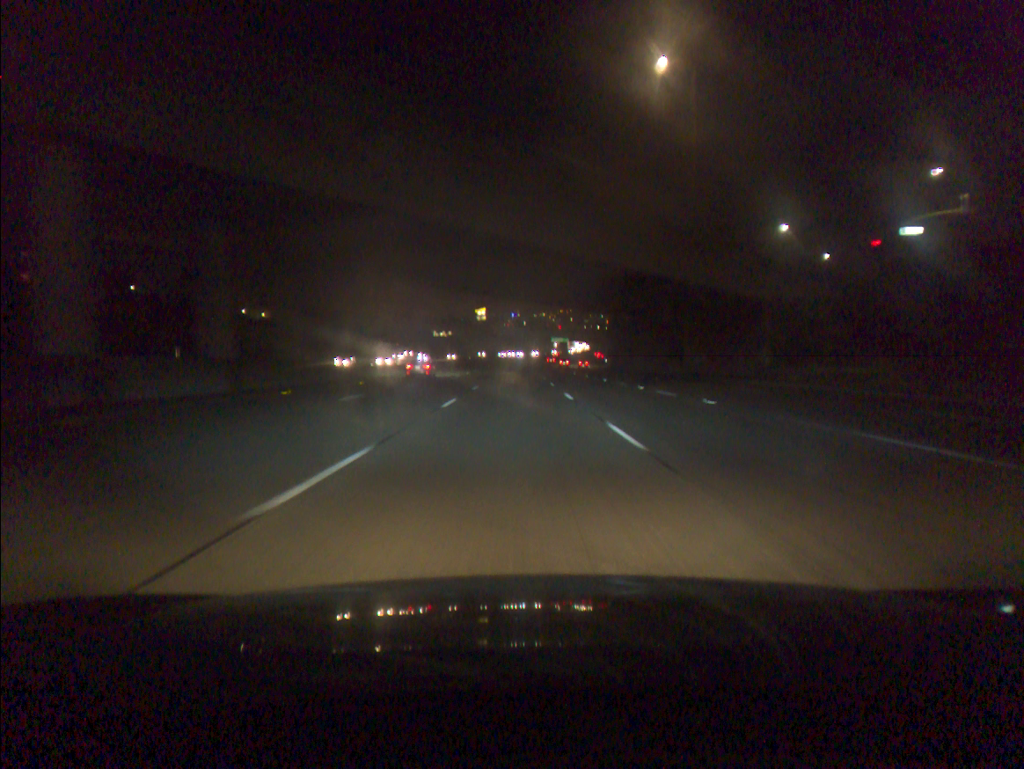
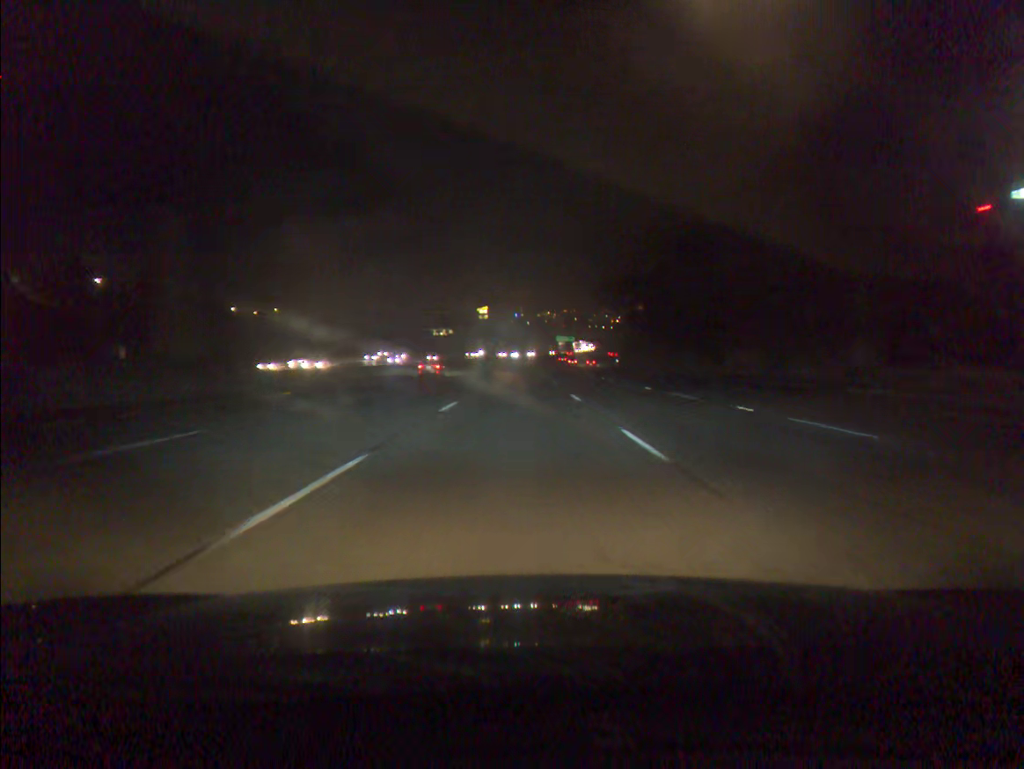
(0.0, +15.3) m; 0°
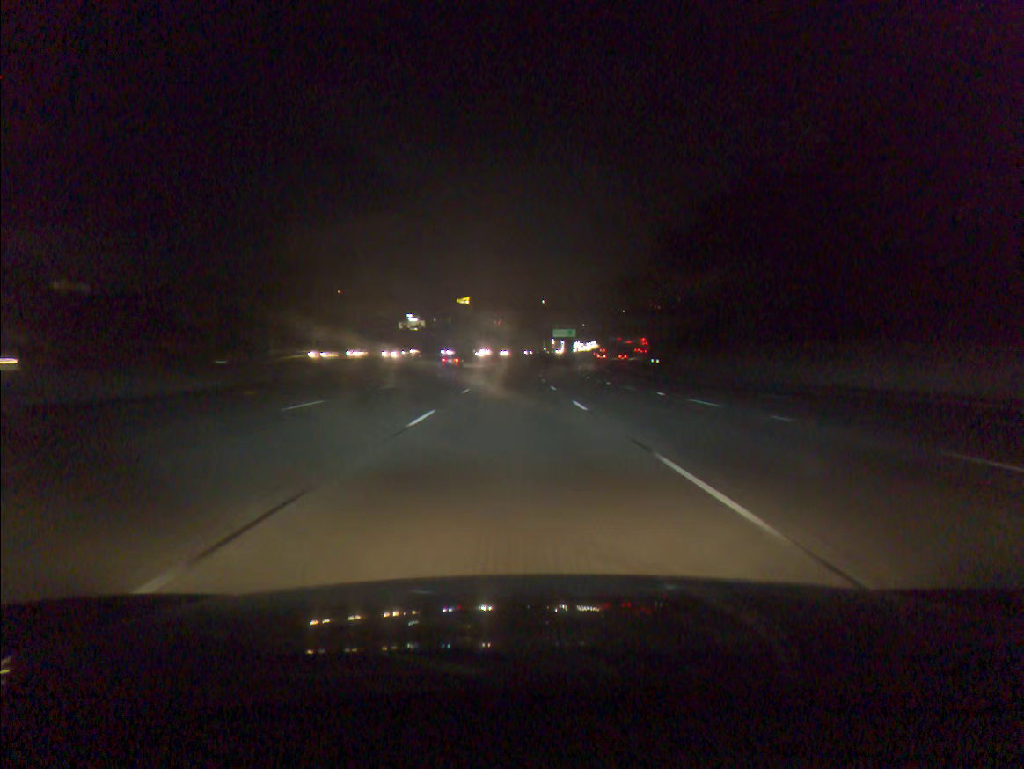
(+0.4, +61.3) m; +1°
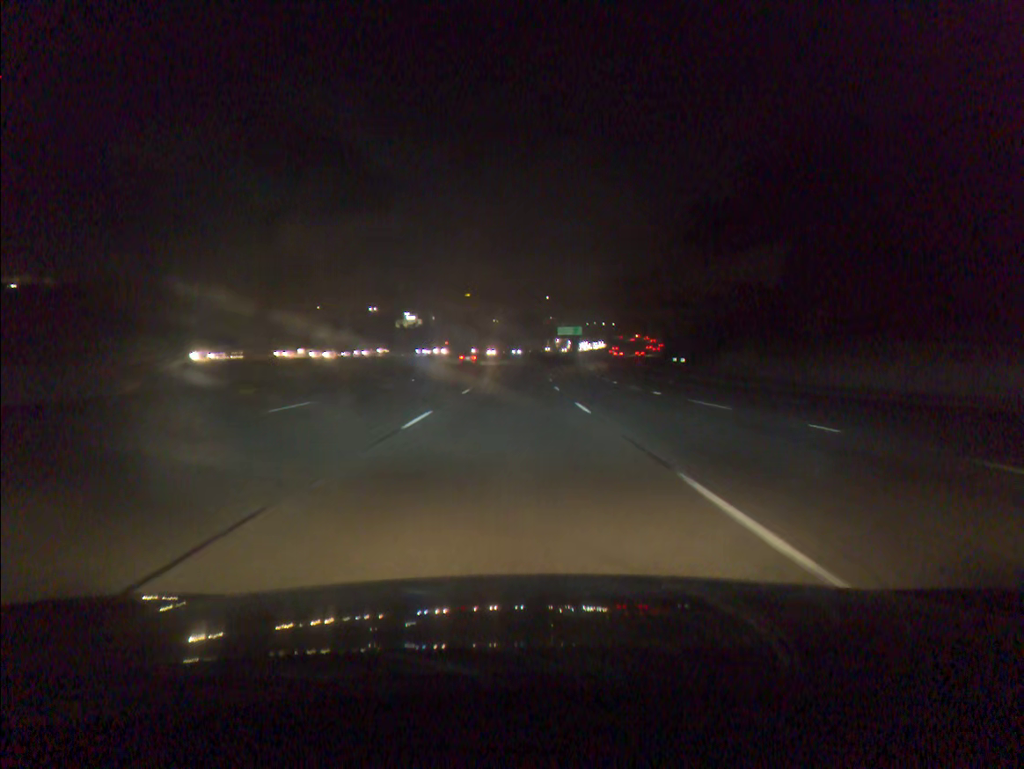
(0.0, +15.3) m; 0°
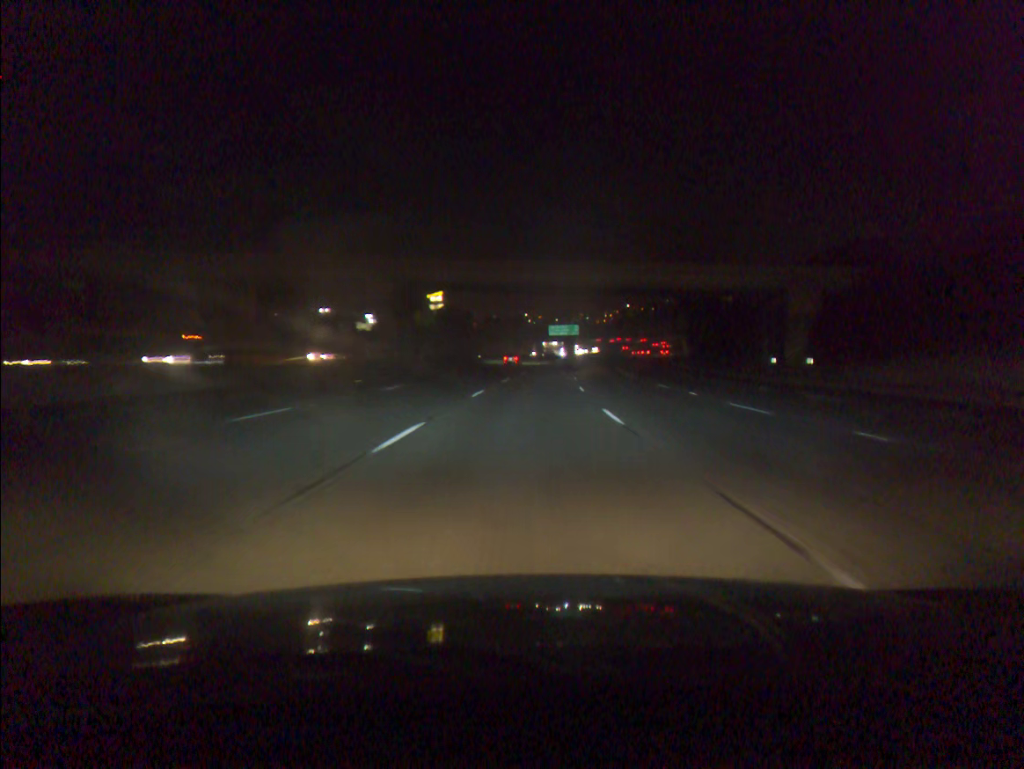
(+0.1, +46.1) m; +1°
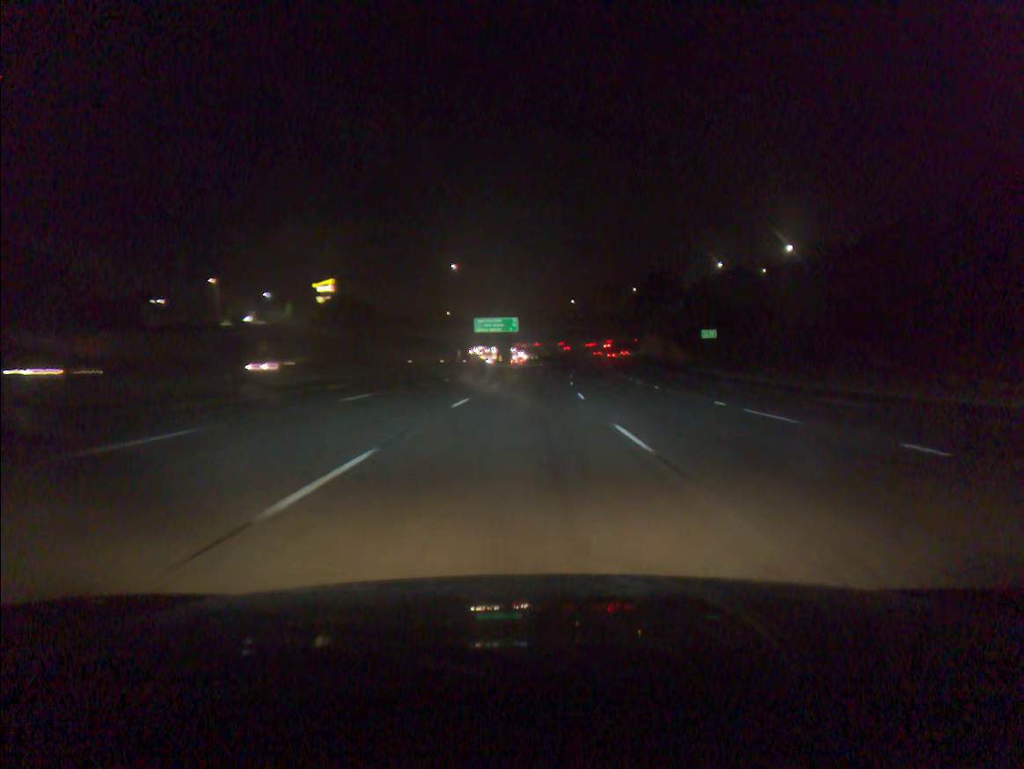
(+2.7, +61.2) m; +5°
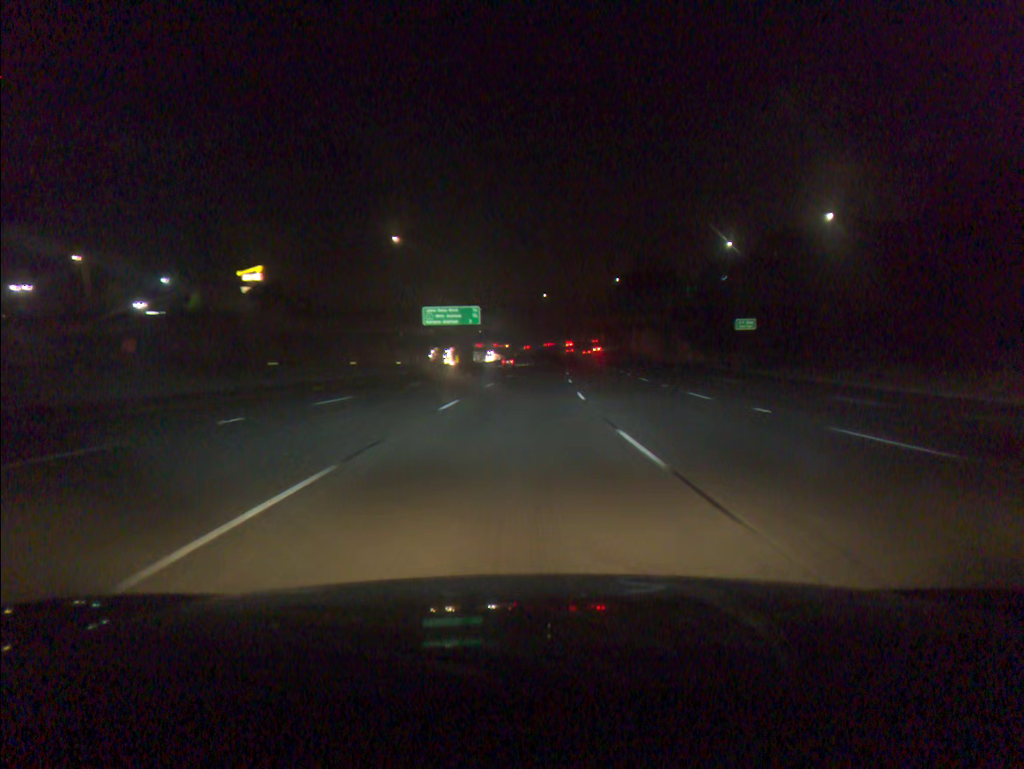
(+0.6, +30.6) m; +2°
